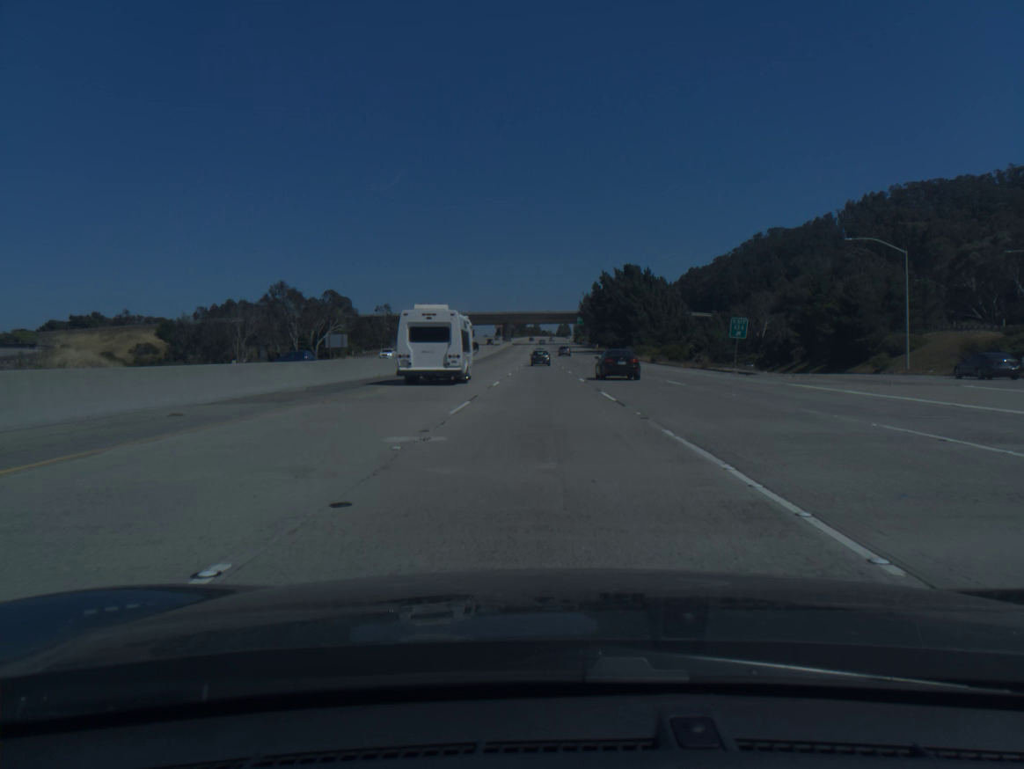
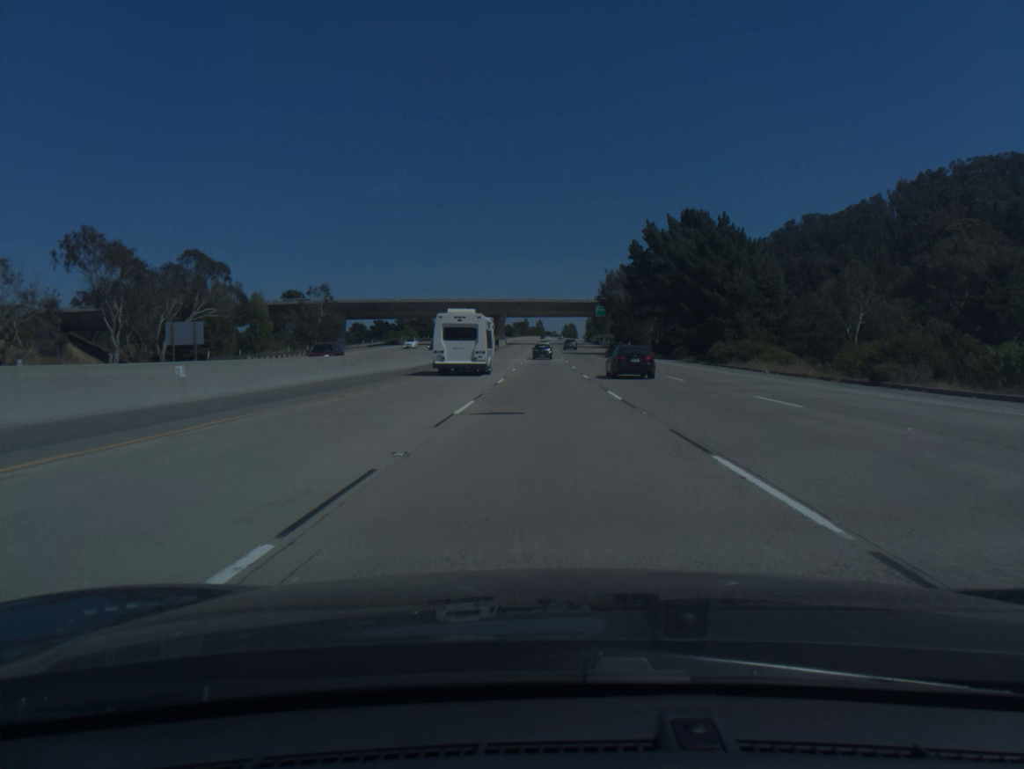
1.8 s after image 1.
(-0.2, +57.5) m; 0°
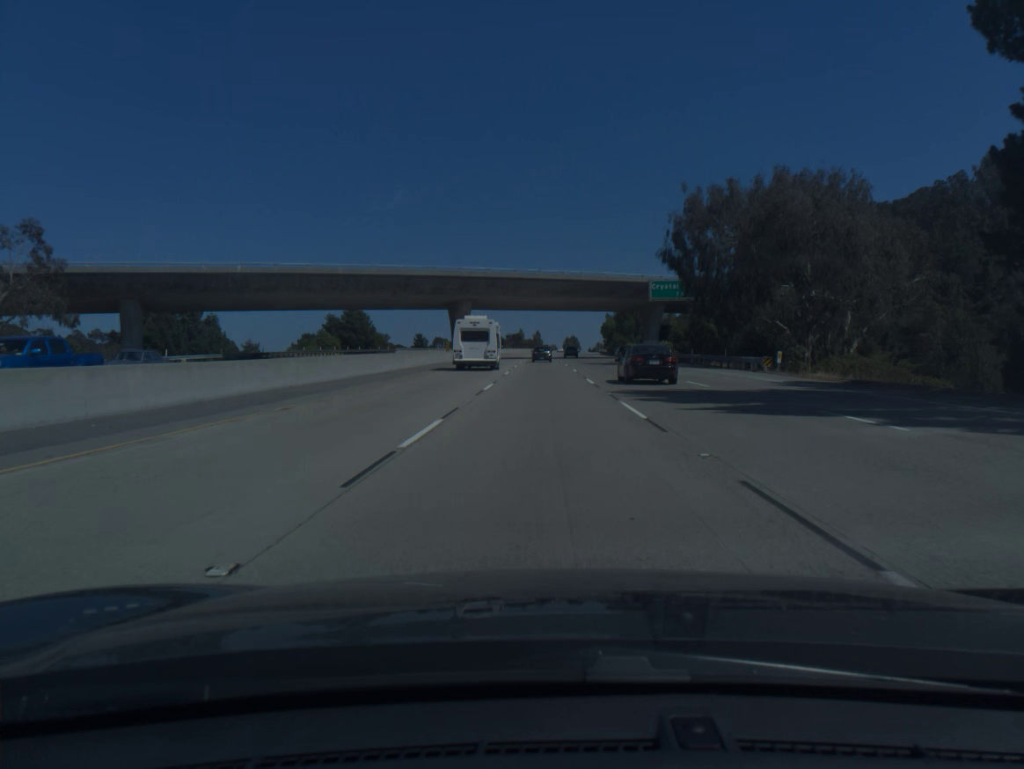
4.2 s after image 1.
(+0.3, +76.6) m; 0°
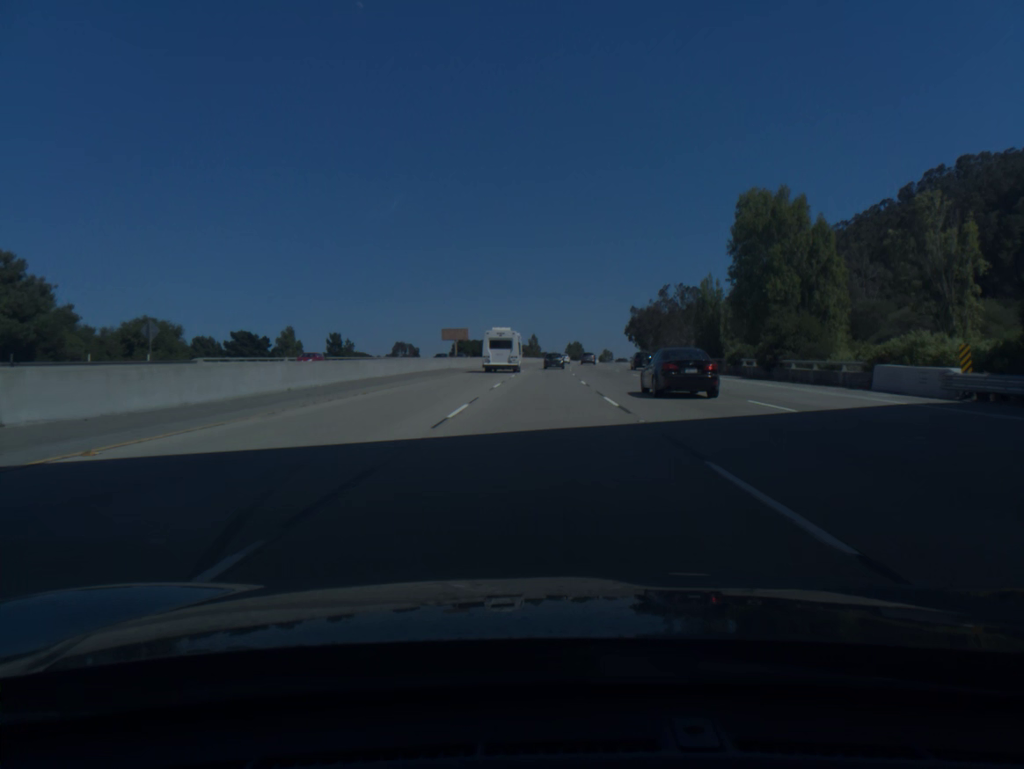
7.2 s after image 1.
(0.0, +94.9) m; 0°
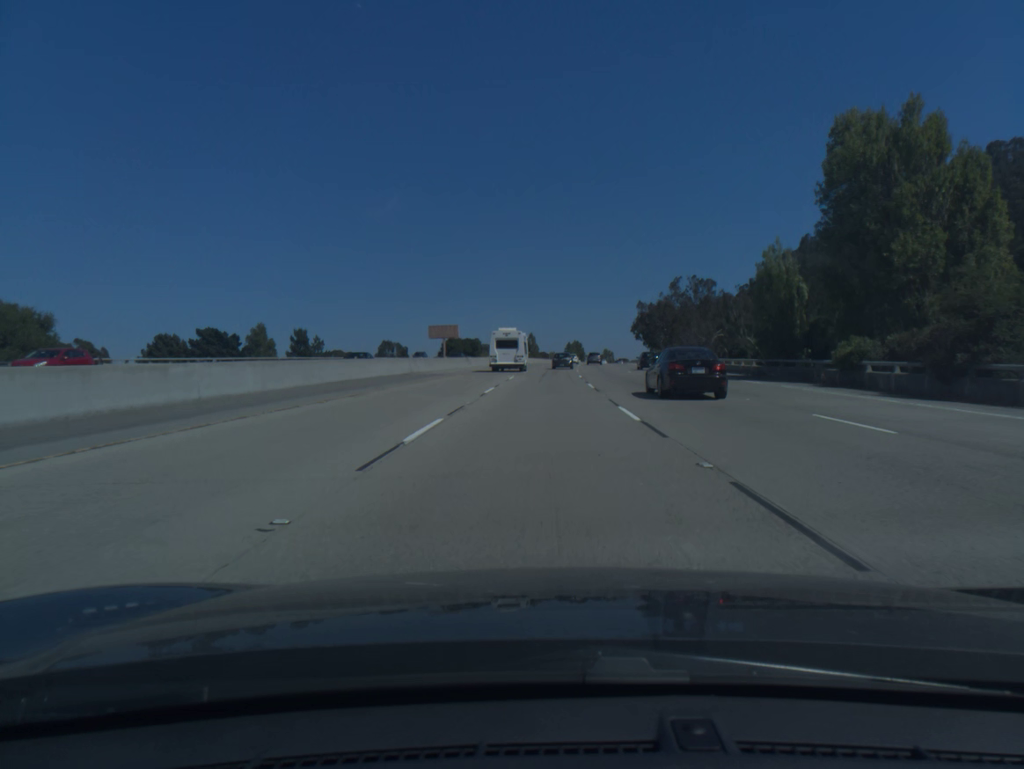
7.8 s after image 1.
(0.0, +18.9) m; 0°
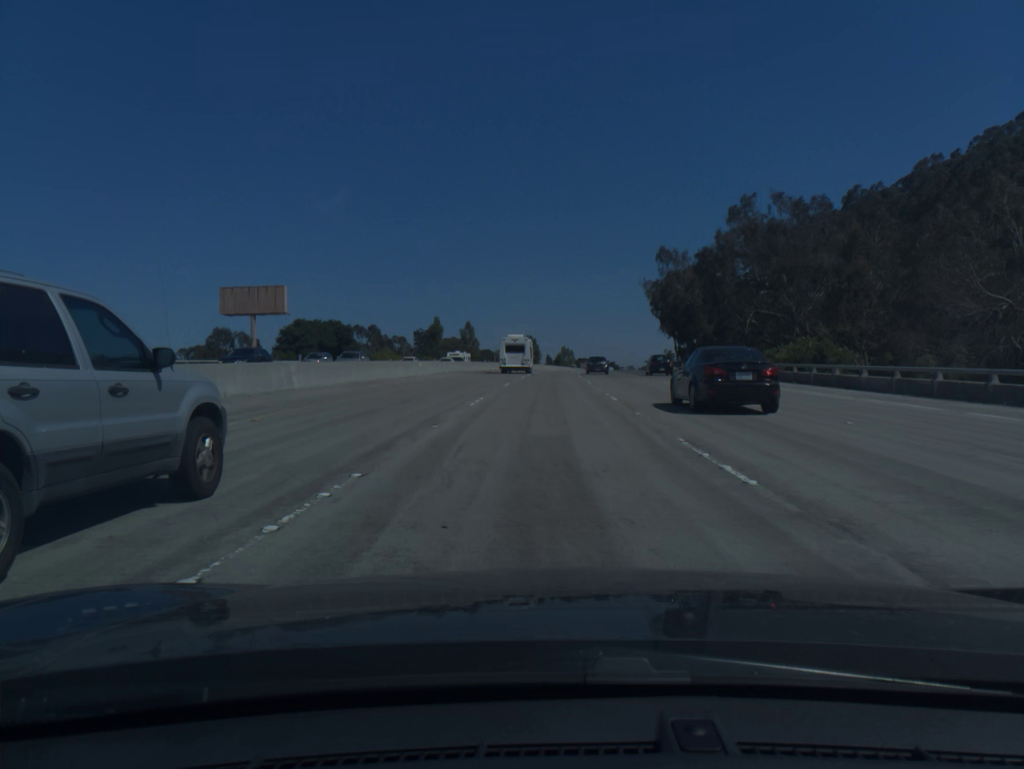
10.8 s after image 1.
(+2.3, +93.7) m; +3°
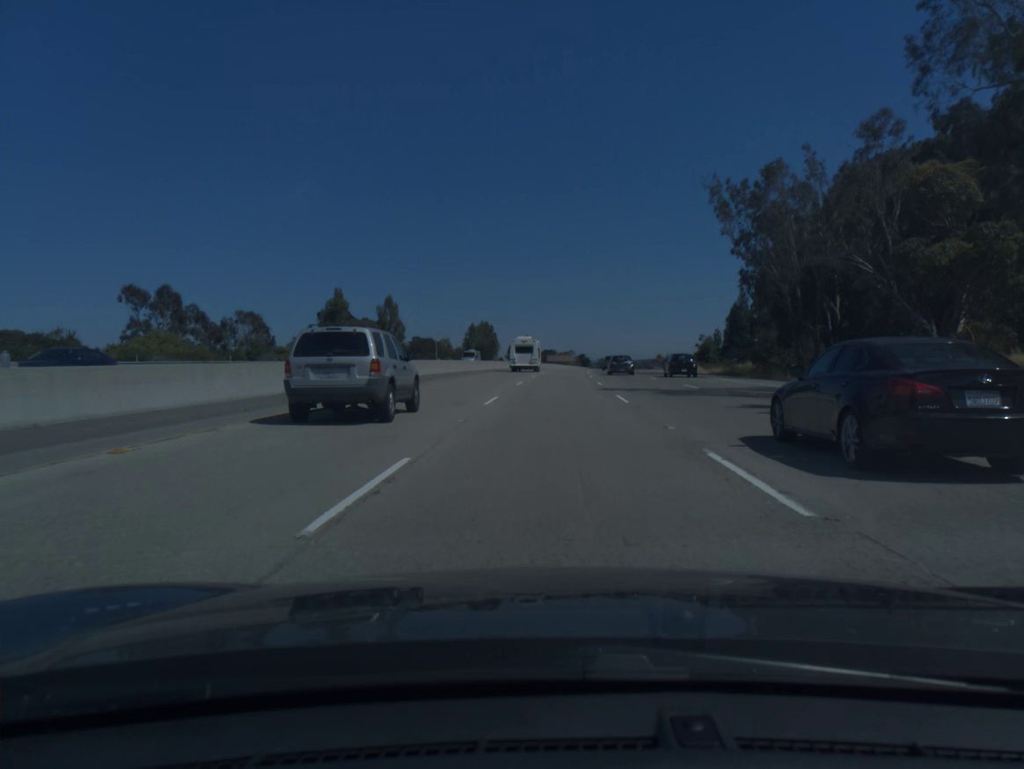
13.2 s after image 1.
(+1.6, +75.7) m; +3°
